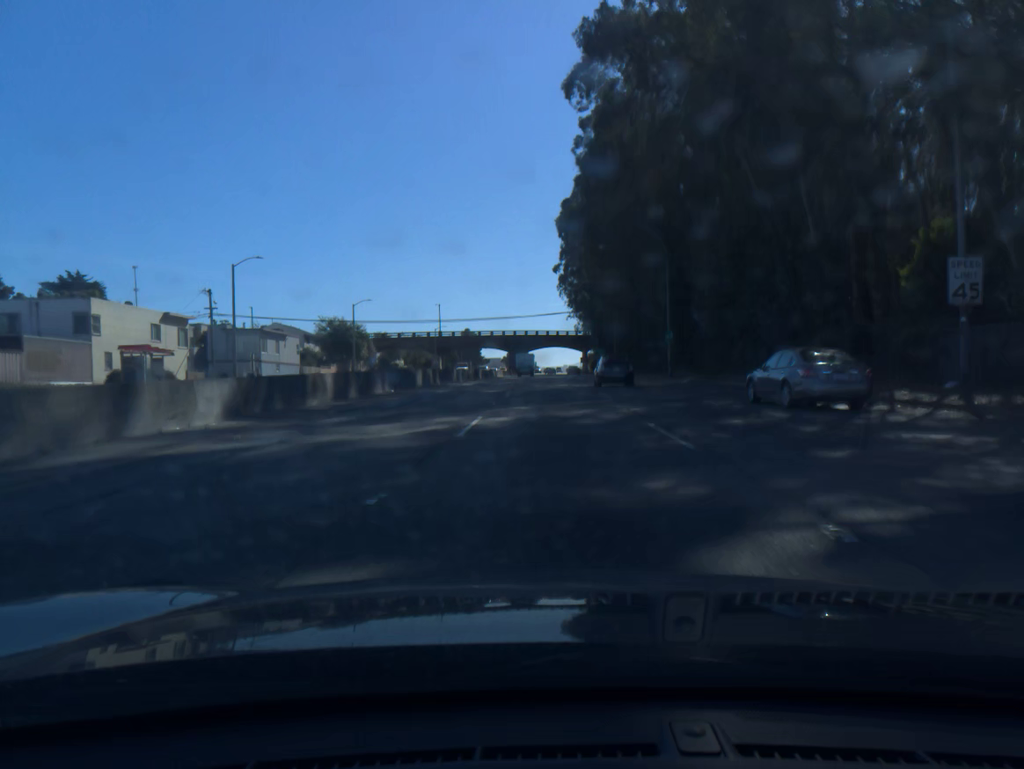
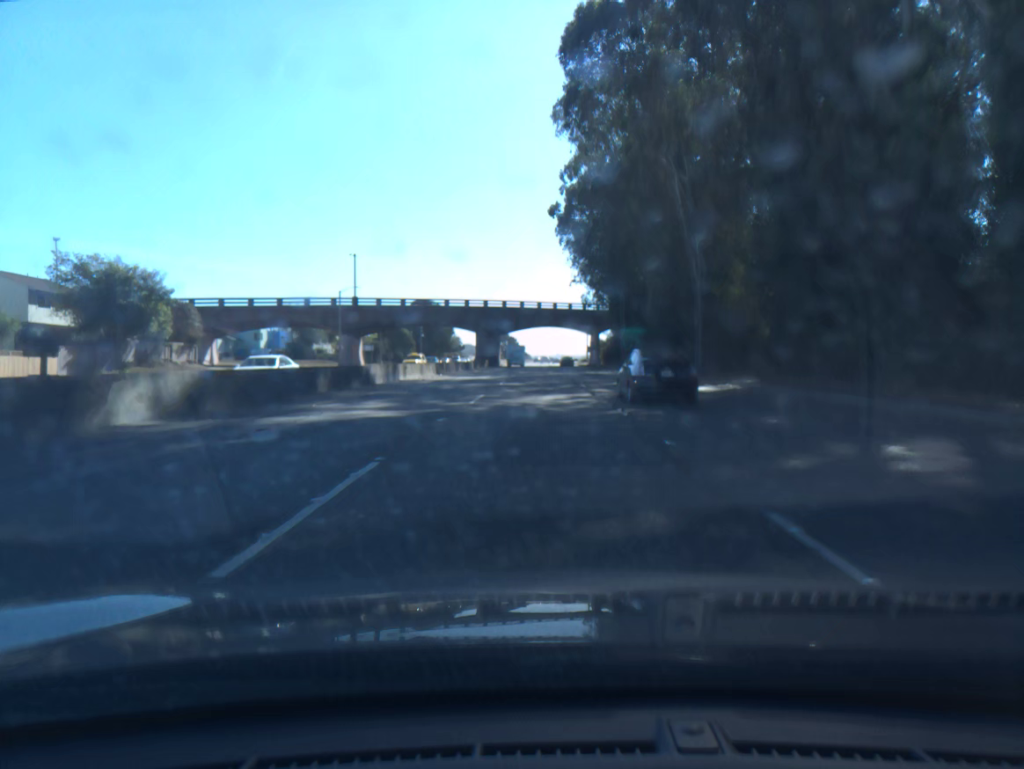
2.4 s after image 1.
(+0.9, +66.3) m; +1°
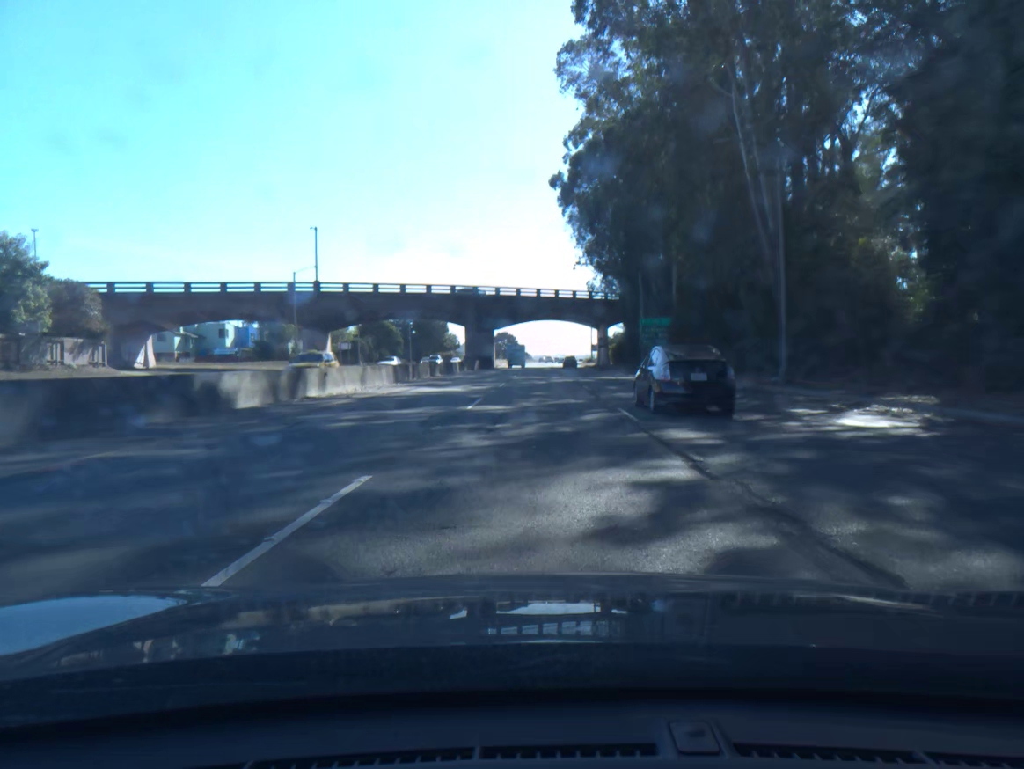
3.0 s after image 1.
(0.0, +16.3) m; 0°
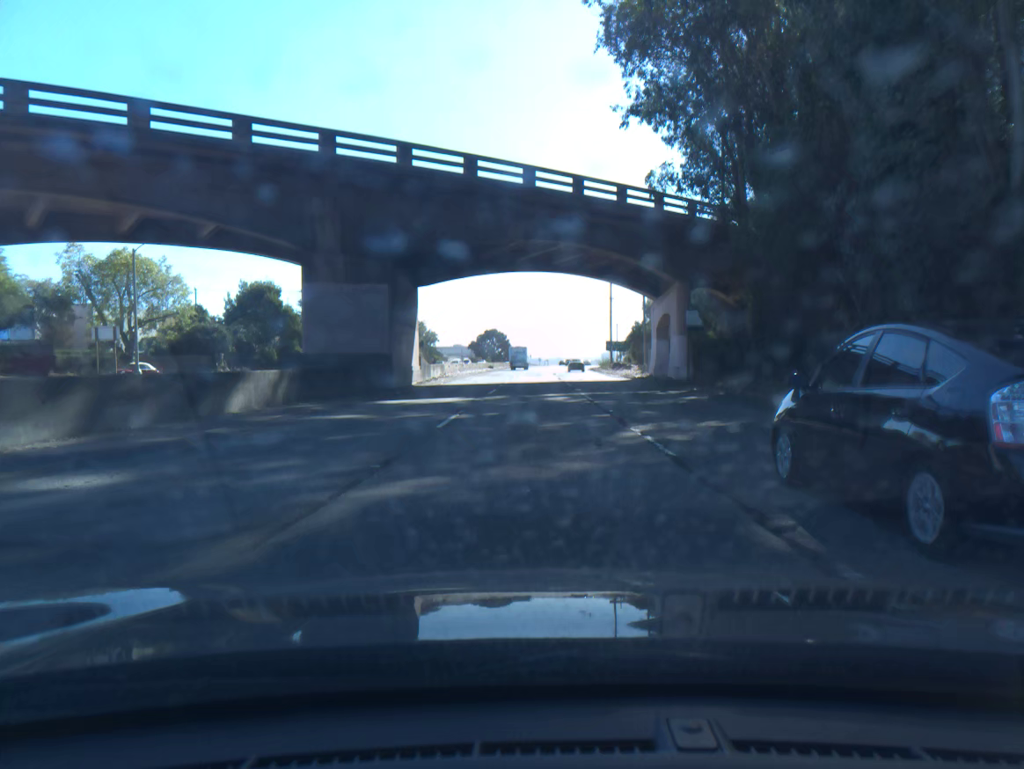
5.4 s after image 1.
(+0.2, +63.6) m; 0°
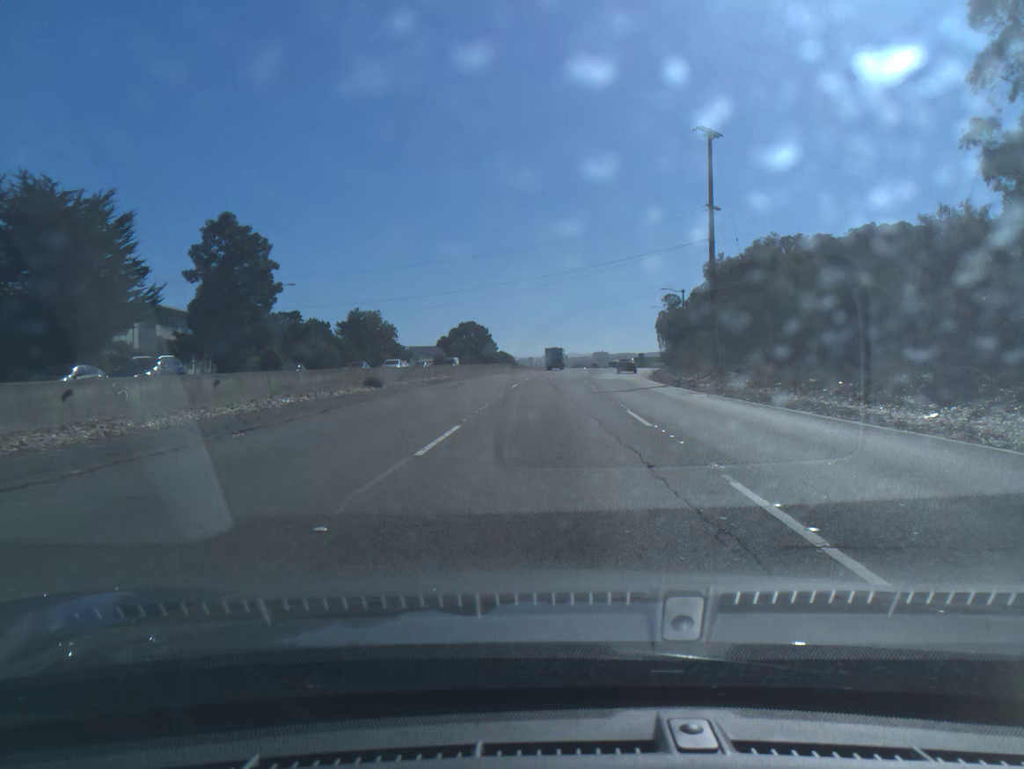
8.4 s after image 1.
(+0.1, +77.0) m; +1°
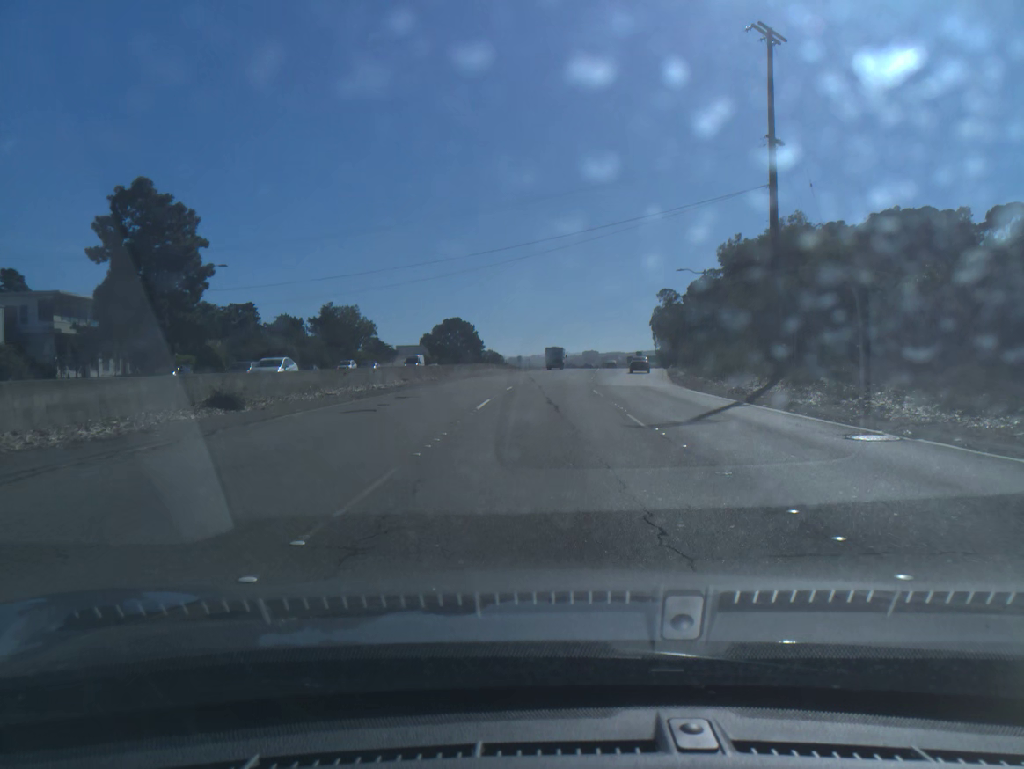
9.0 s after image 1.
(+0.1, +15.4) m; +1°
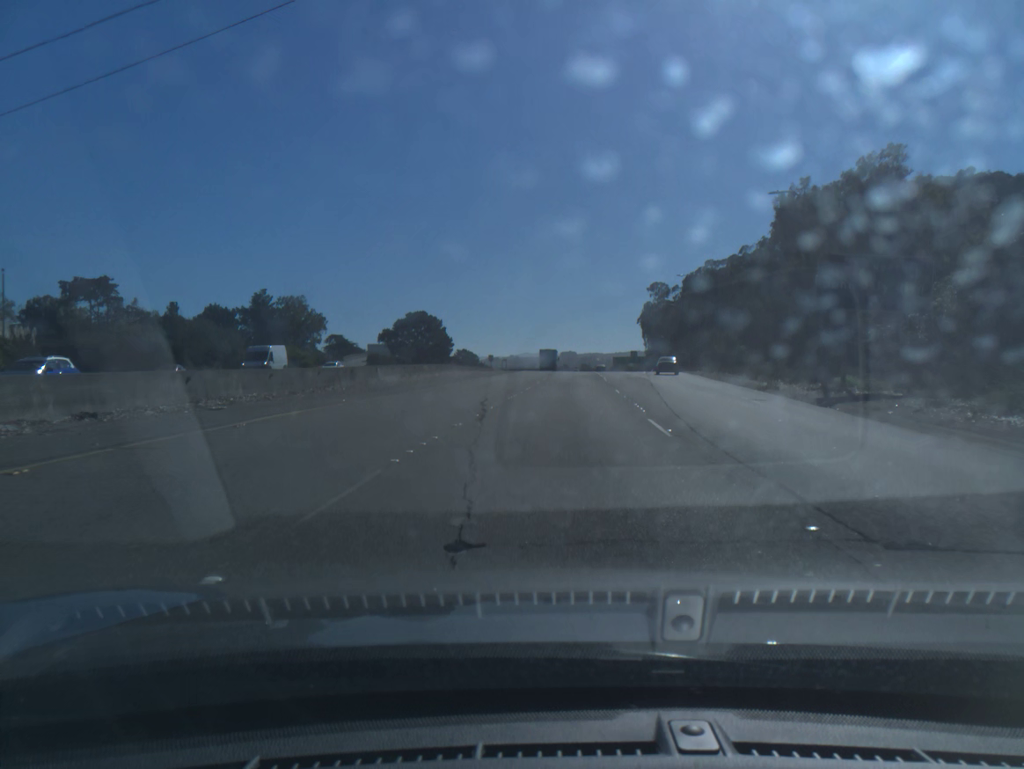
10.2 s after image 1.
(+0.3, +31.1) m; +2°
